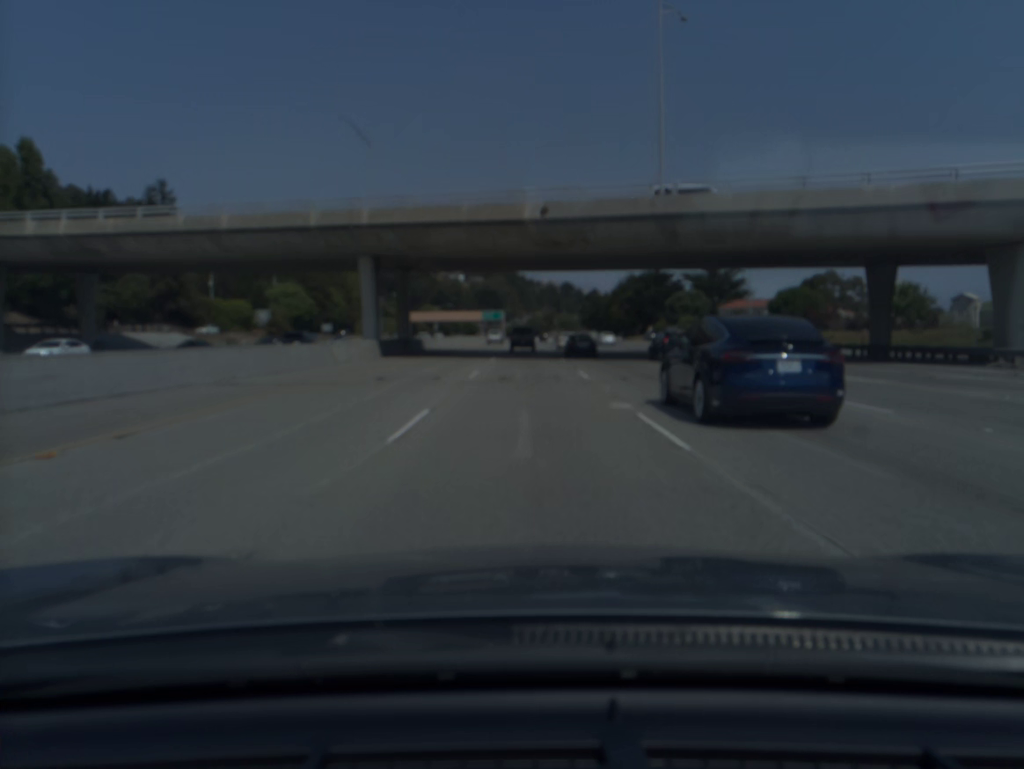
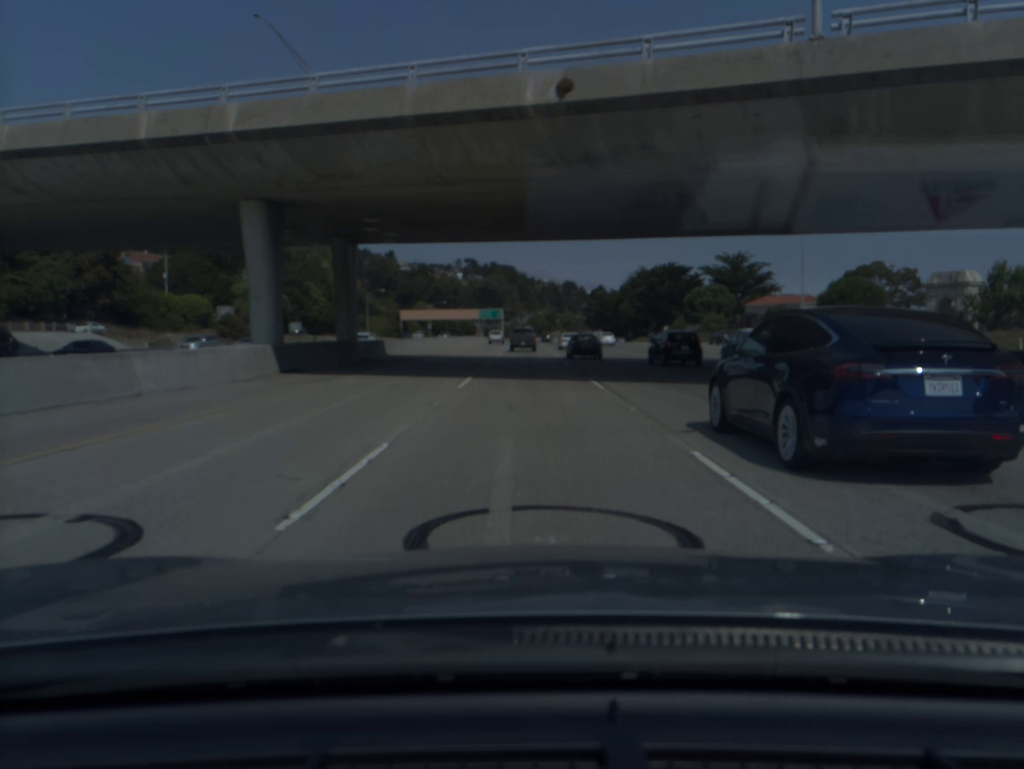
(0.0, +18.5) m; 0°
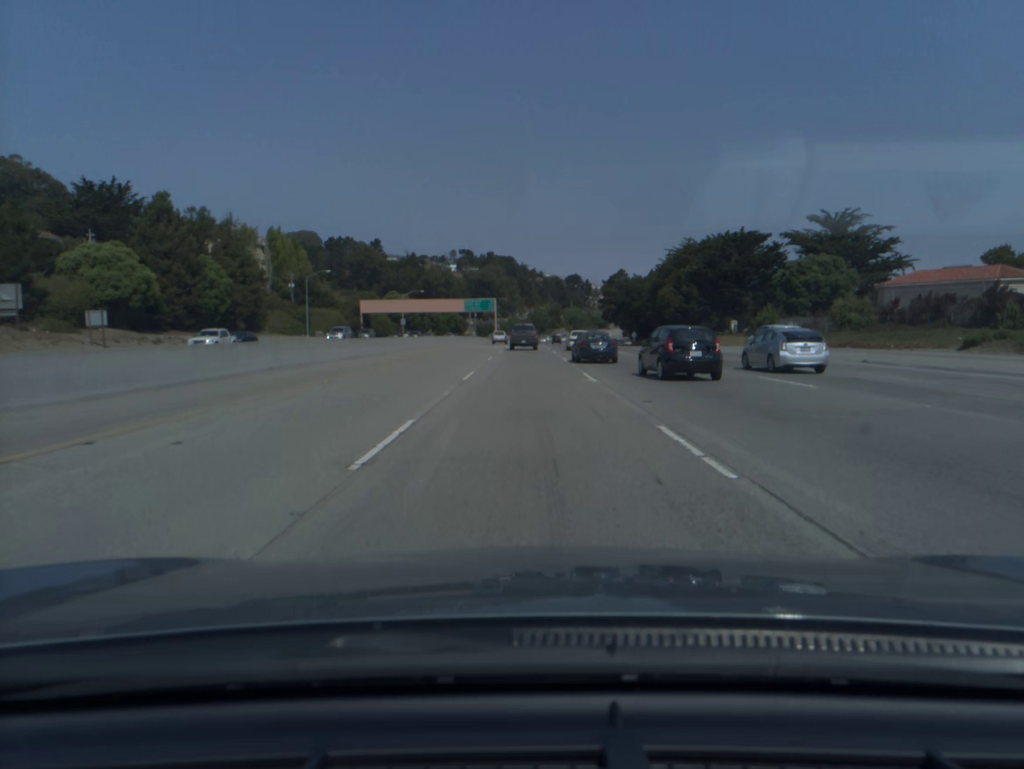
(0.0, +55.0) m; 0°
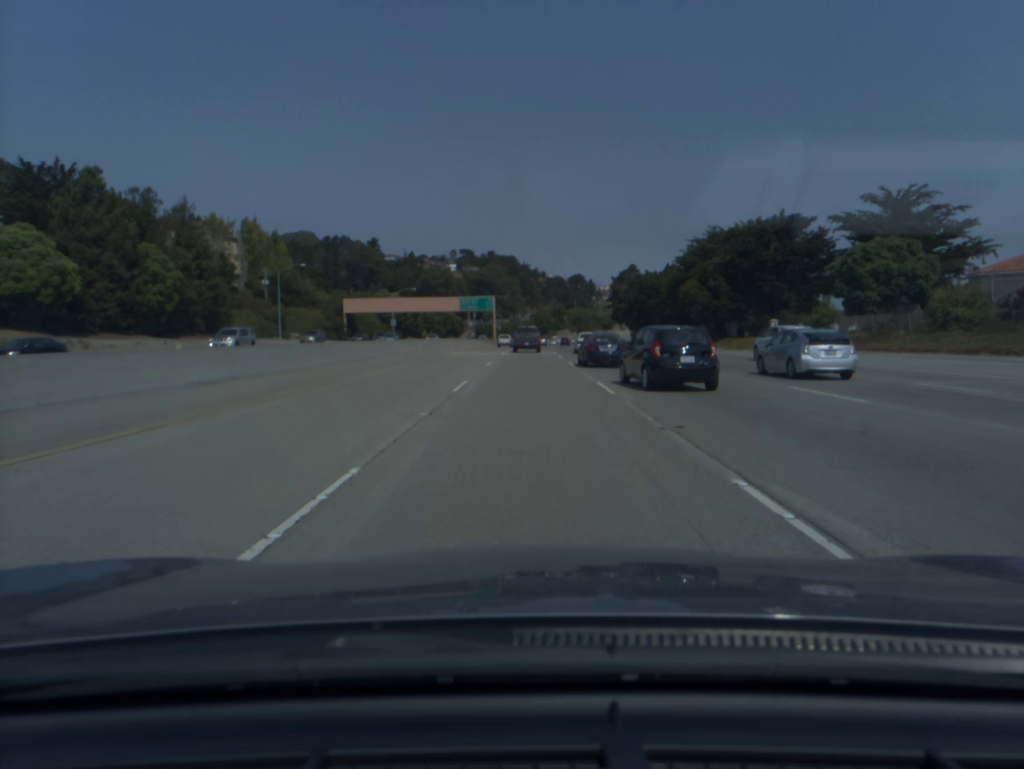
(0.0, +18.2) m; 0°
